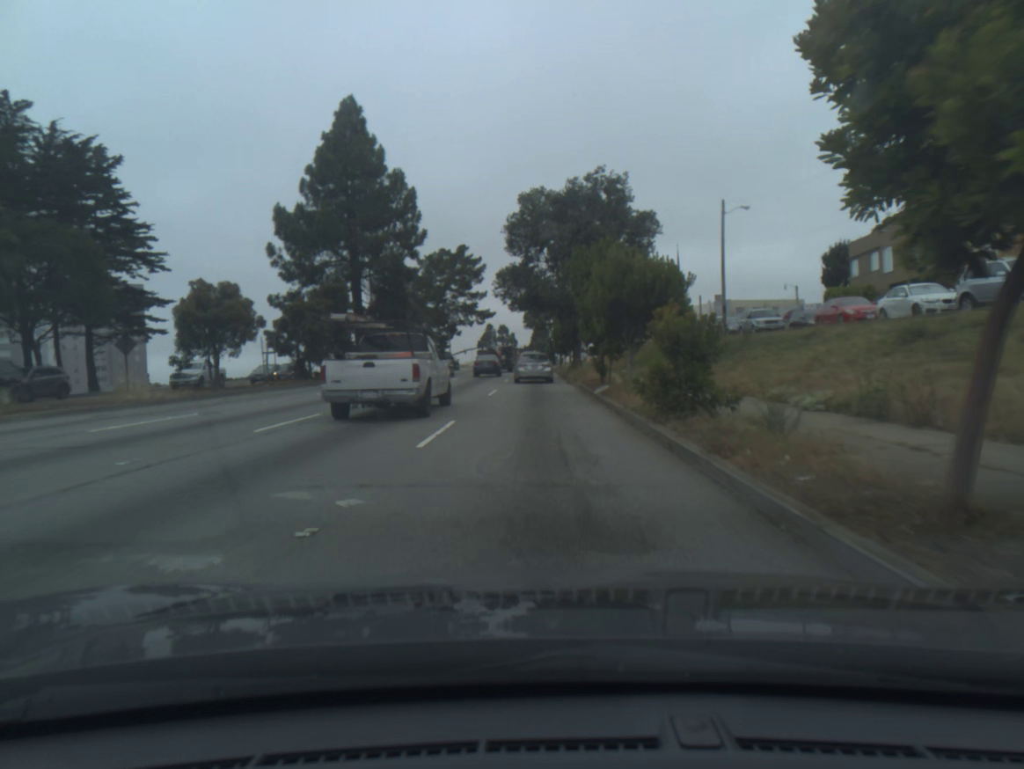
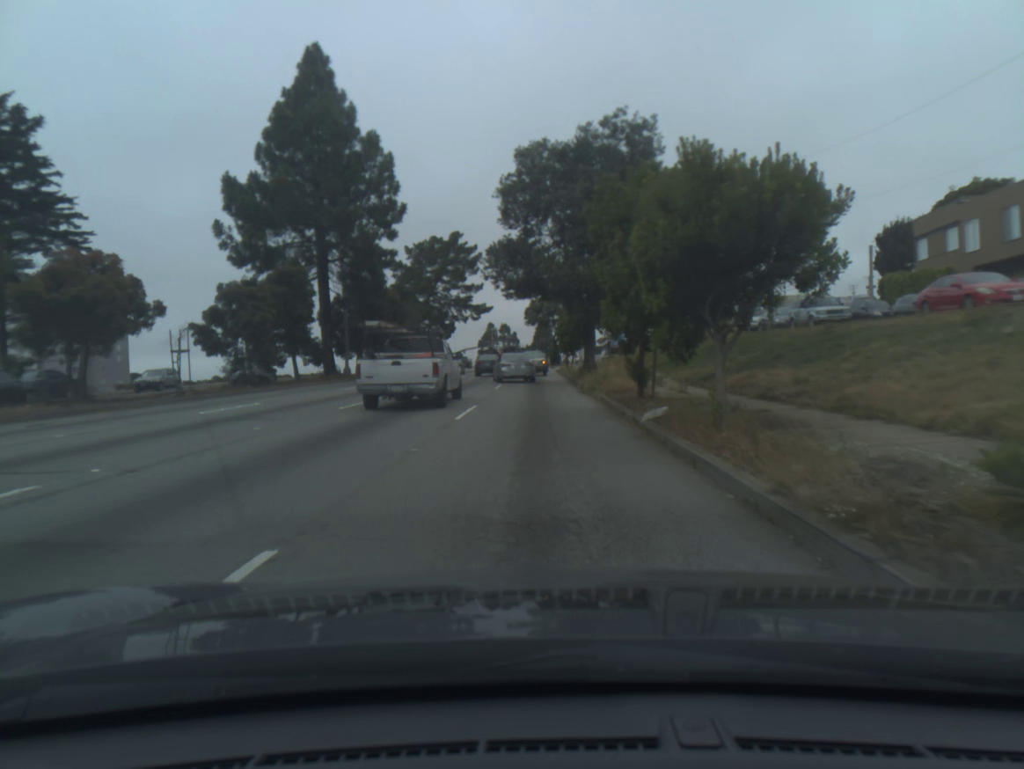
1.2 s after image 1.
(0.0, +10.0) m; 0°
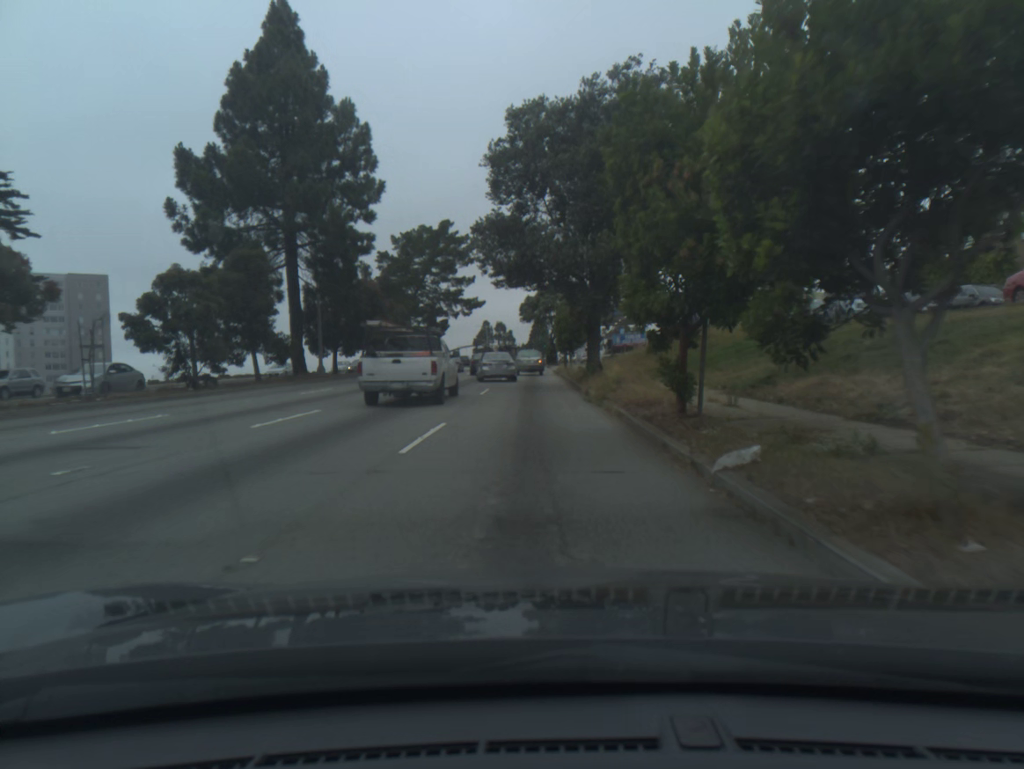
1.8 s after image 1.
(0.0, +5.5) m; 0°
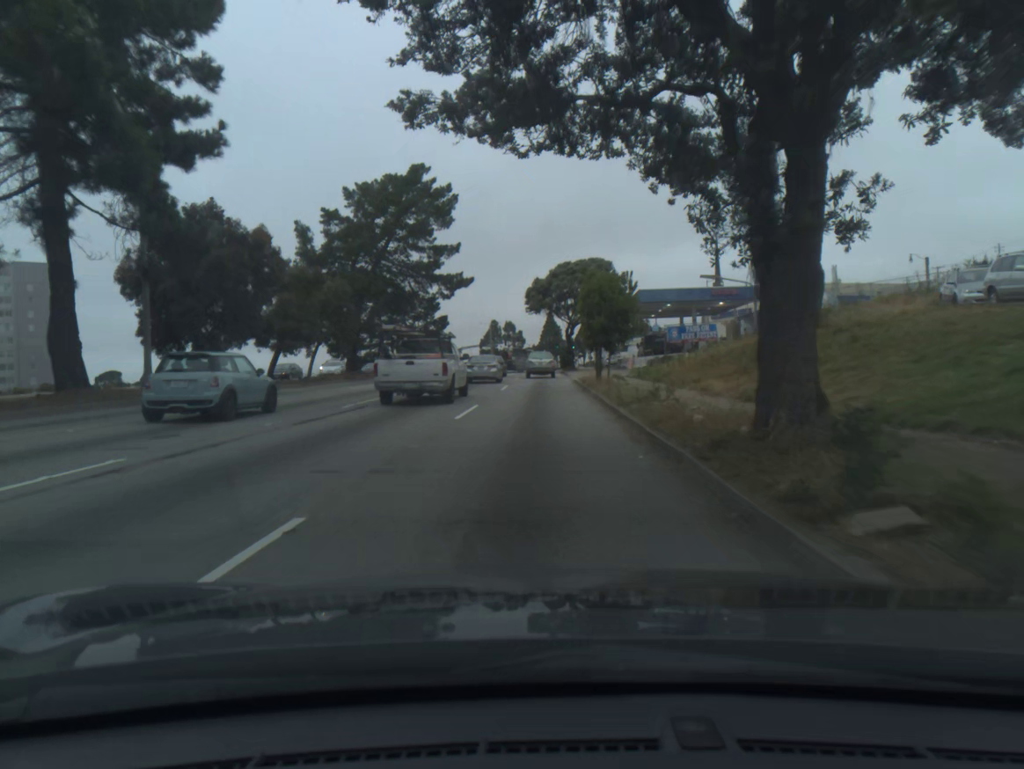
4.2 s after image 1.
(-0.1, +23.4) m; -1°
